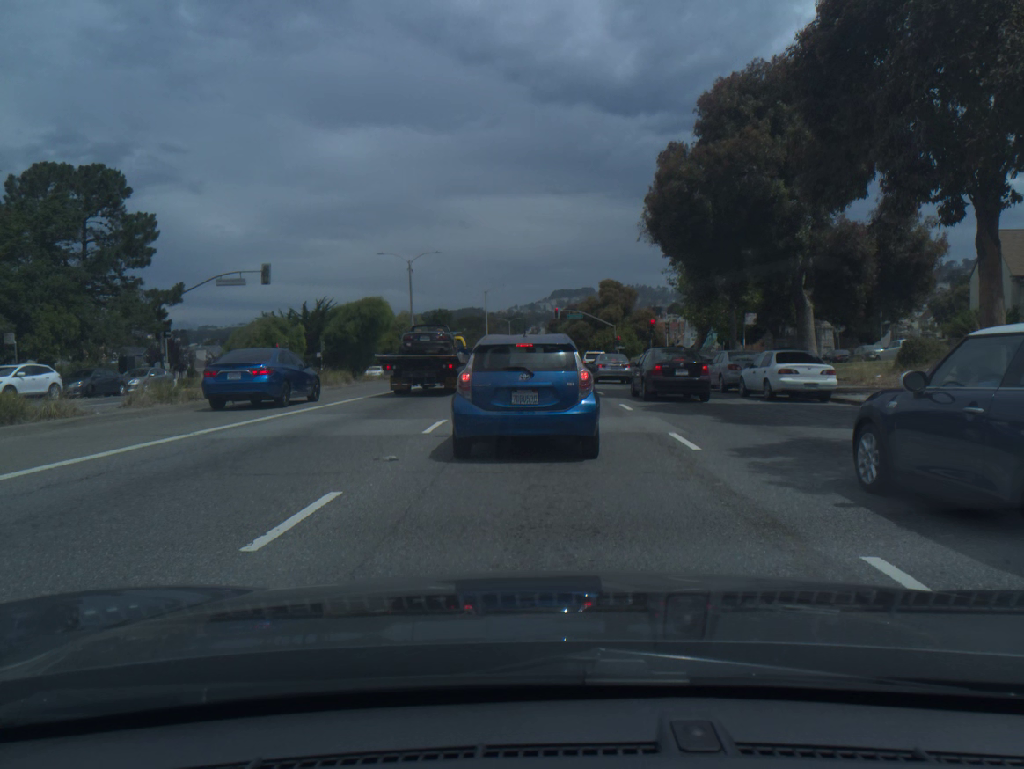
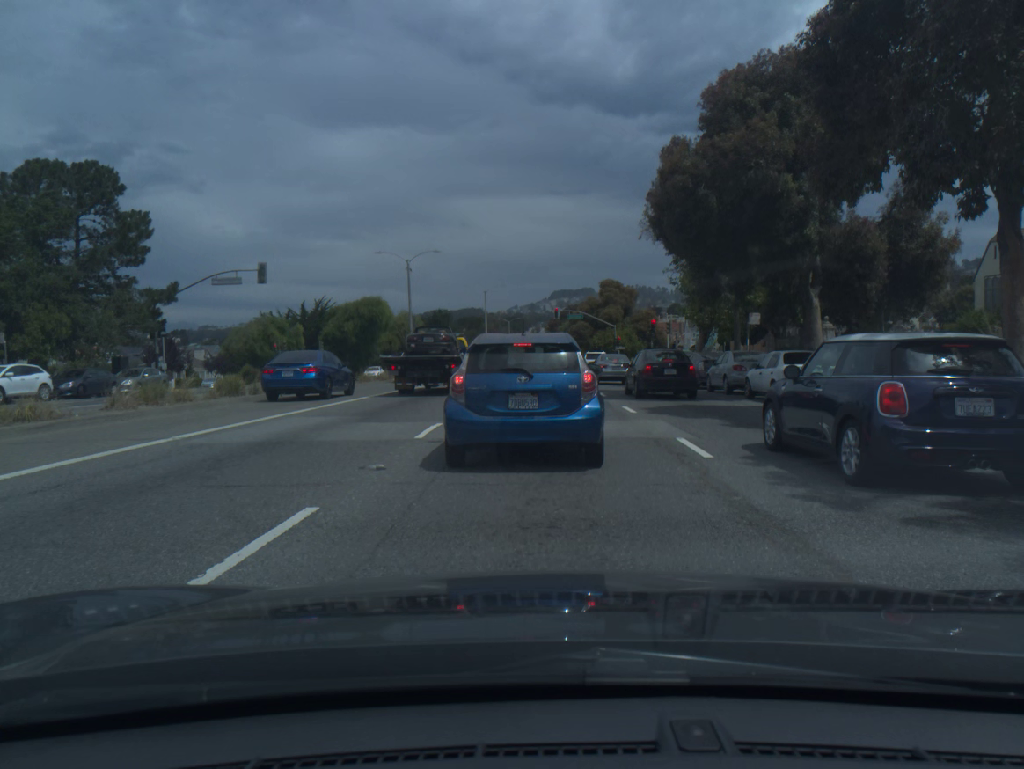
(0.0, +0.7) m; 0°
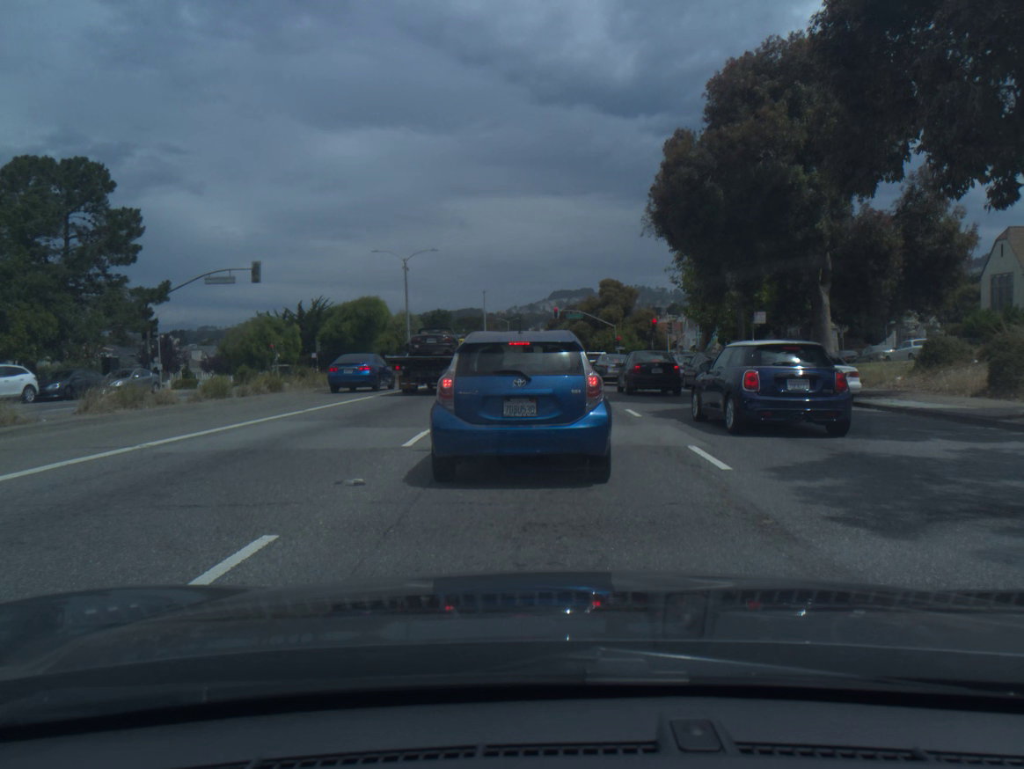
(0.0, +0.9) m; 0°
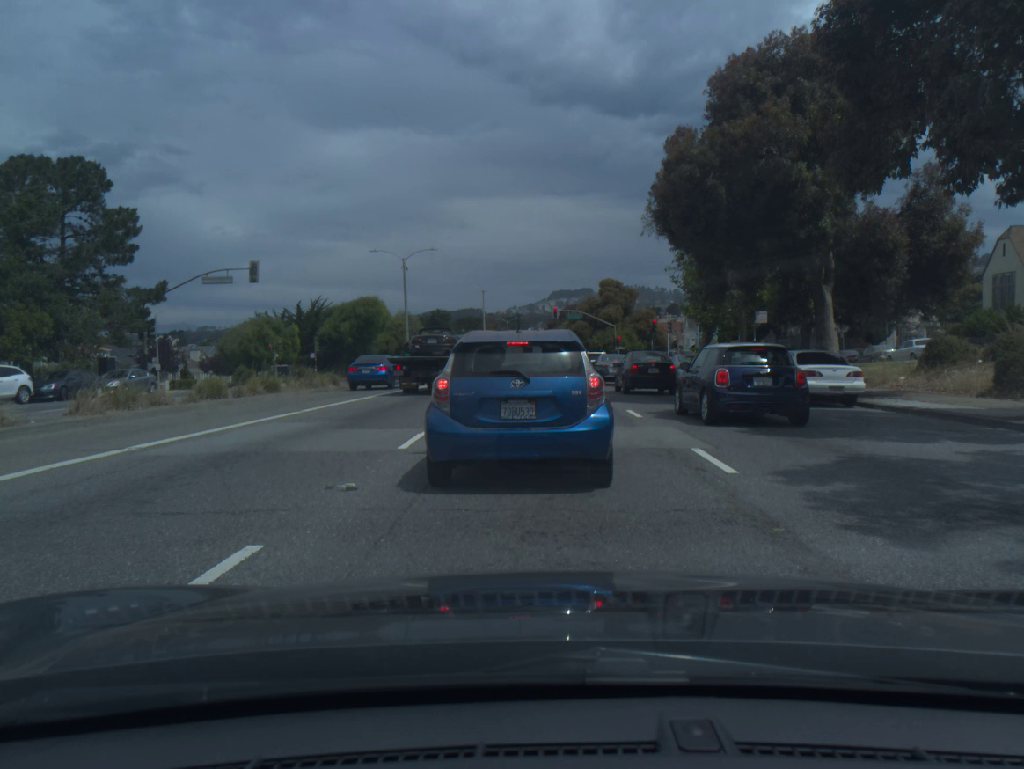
(0.0, +0.3) m; 0°
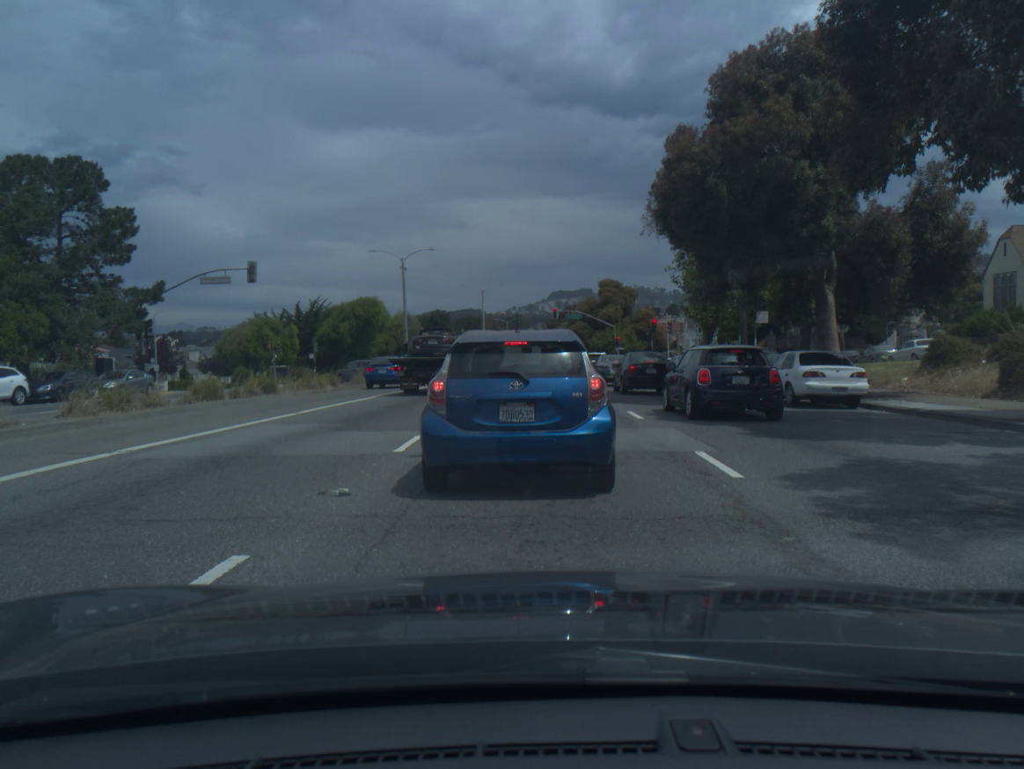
(0.0, +0.2) m; 0°
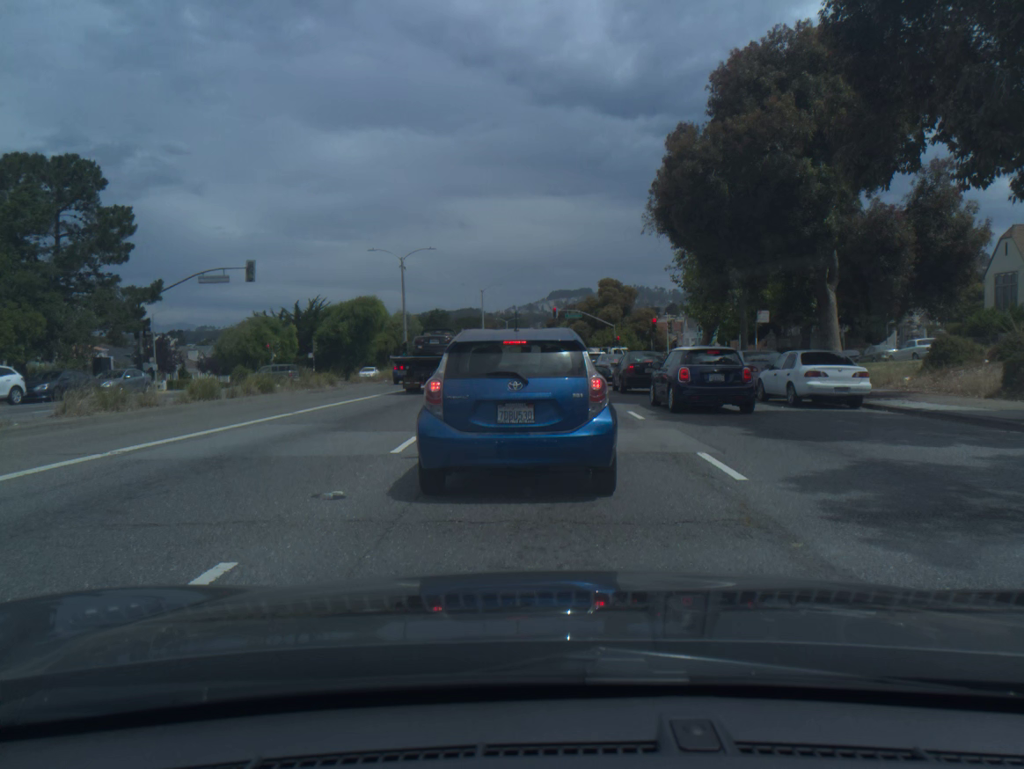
(0.0, +0.2) m; 0°
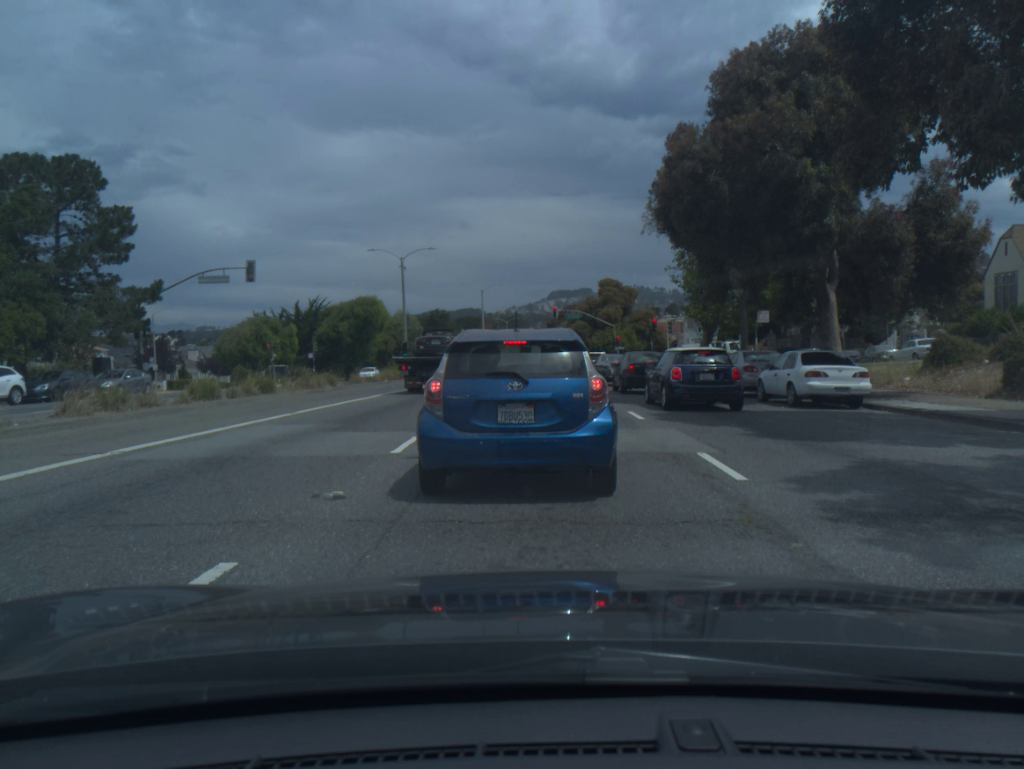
(0.0, 0.0) m; 0°
